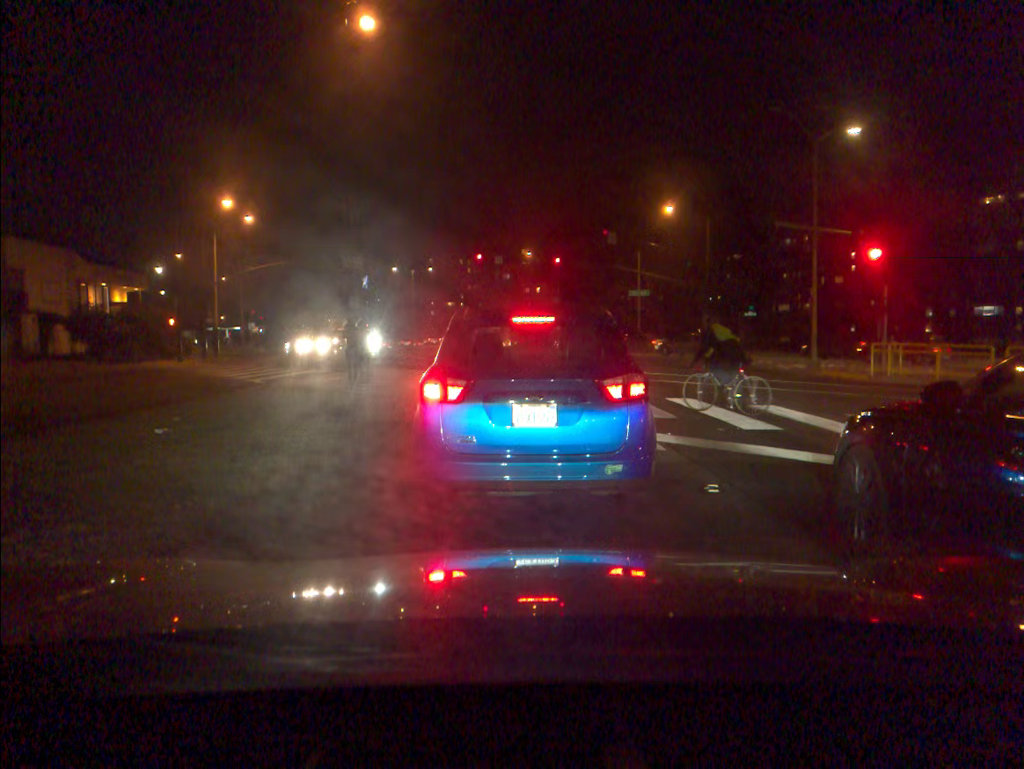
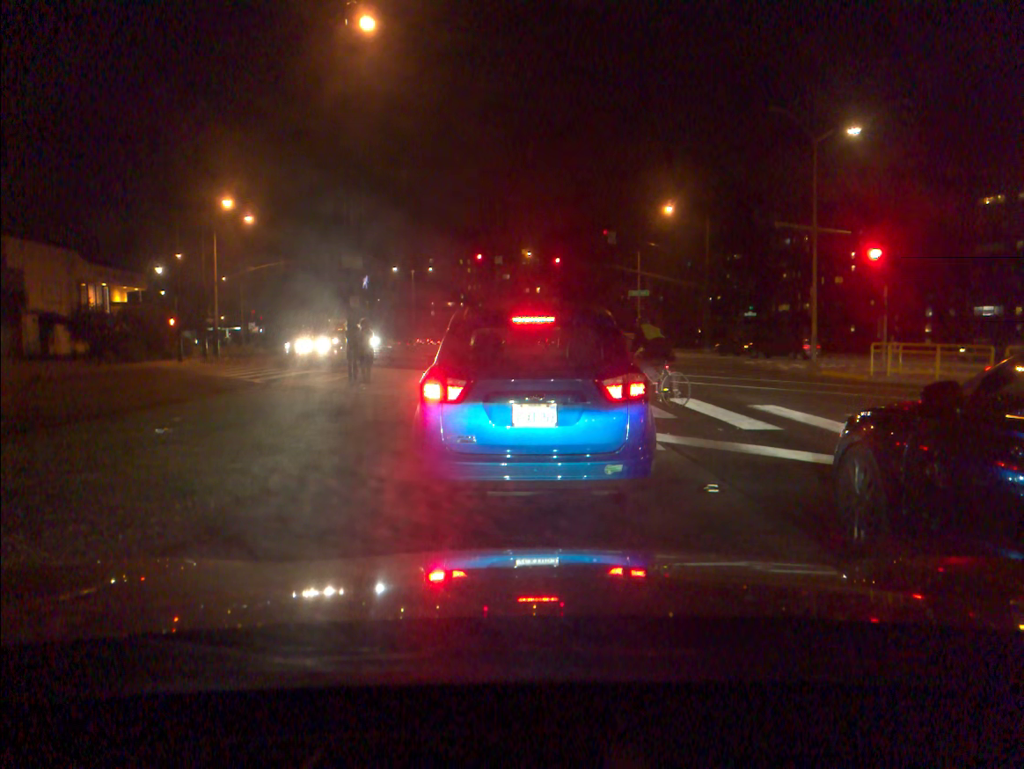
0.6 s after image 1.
(0.0, 0.0) m; 0°
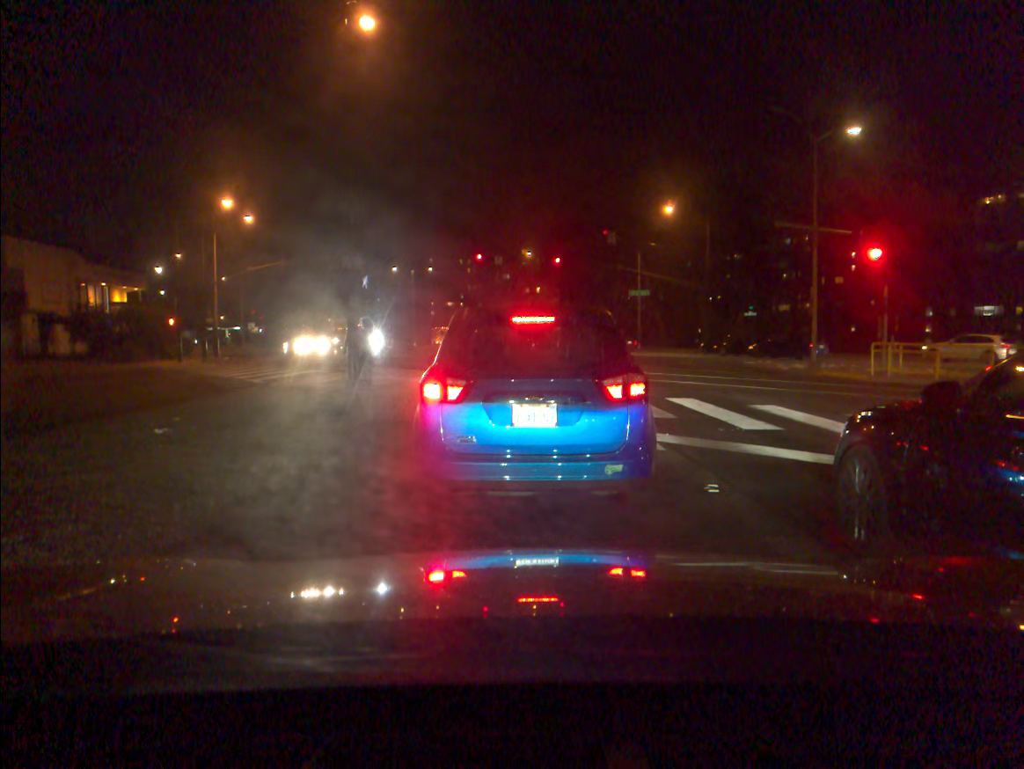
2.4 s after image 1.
(0.0, 0.0) m; 0°
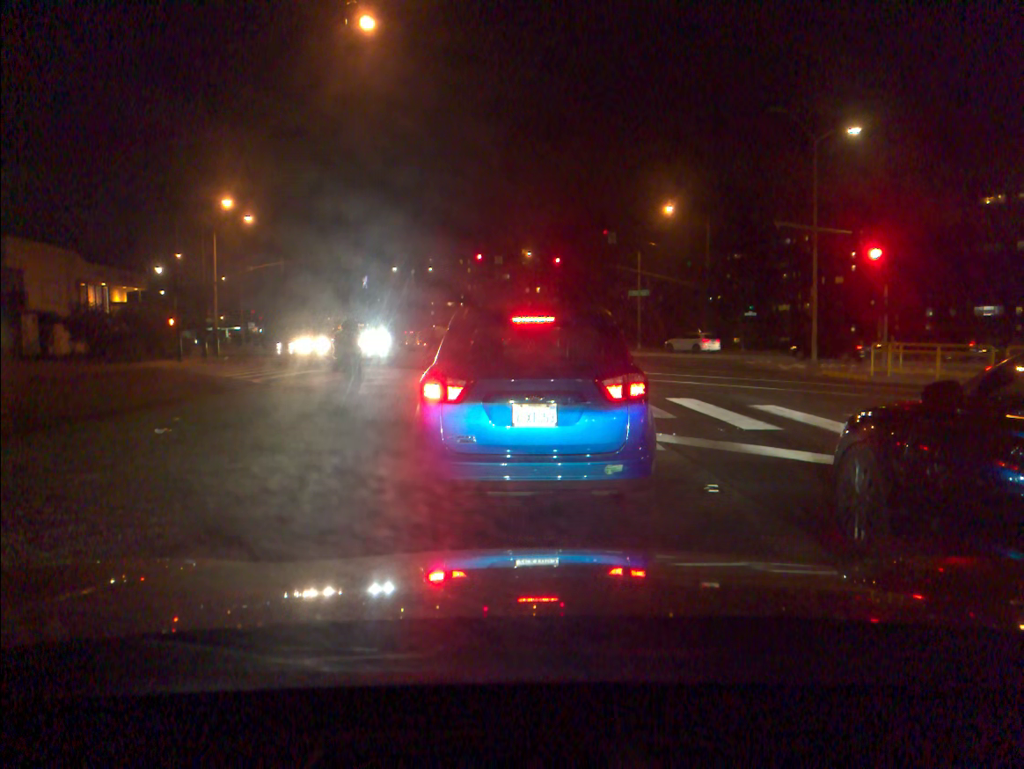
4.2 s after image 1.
(0.0, 0.0) m; 0°
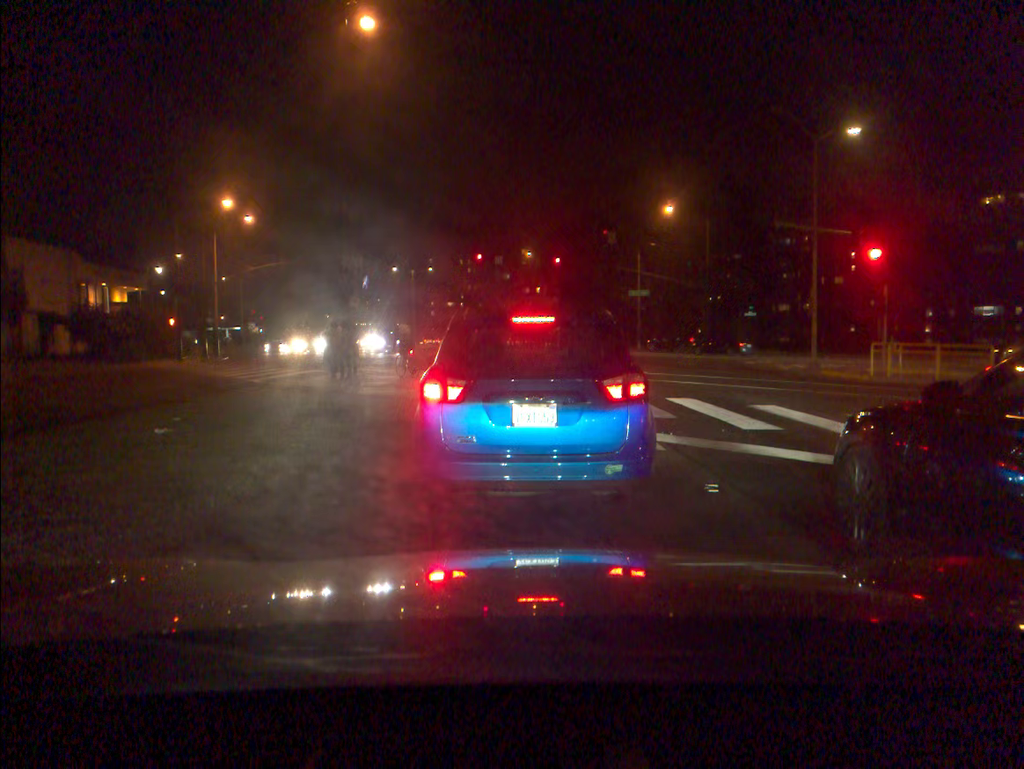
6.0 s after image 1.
(0.0, 0.0) m; 0°
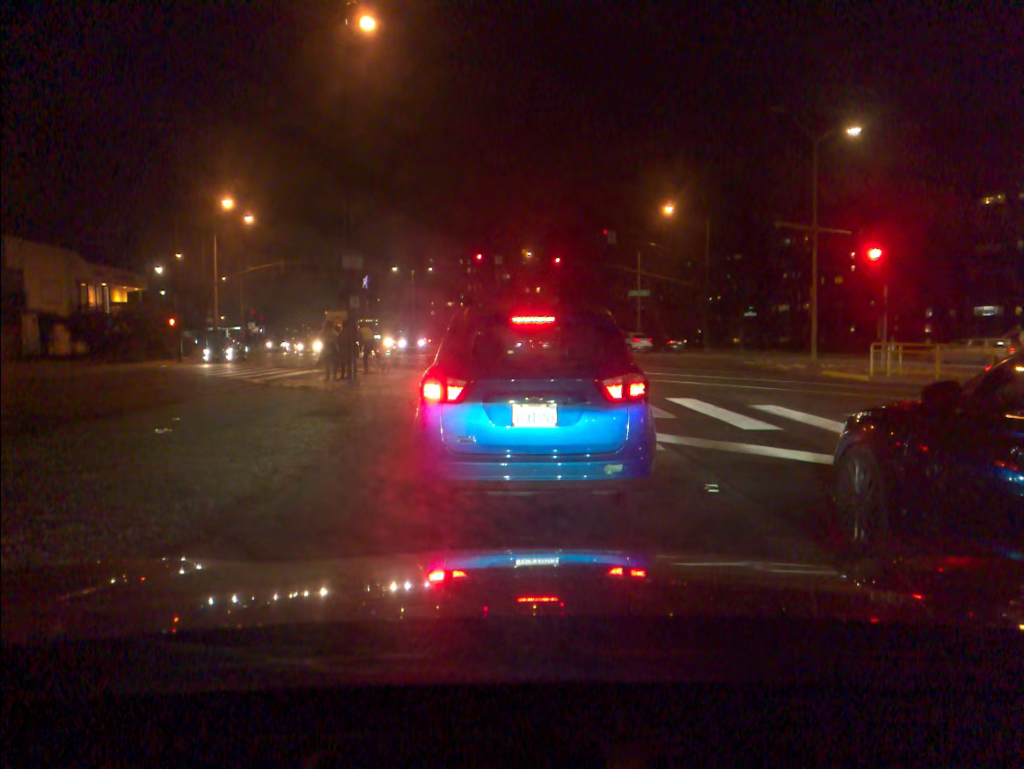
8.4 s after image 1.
(0.0, 0.0) m; 0°
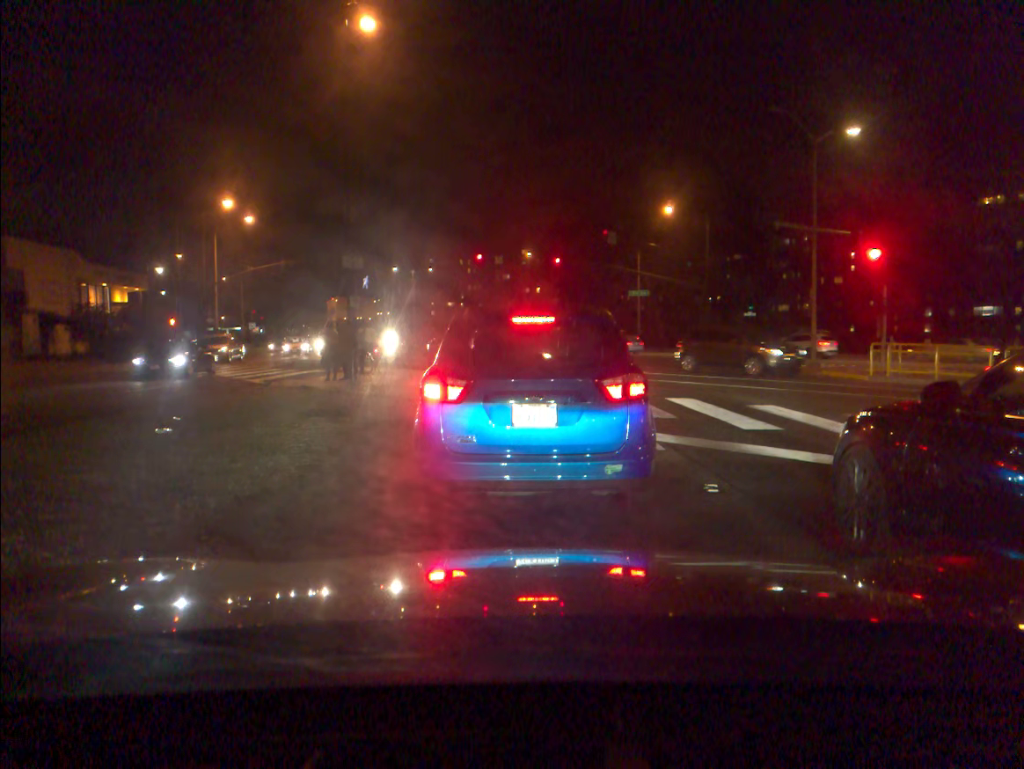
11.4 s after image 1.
(0.0, 0.0) m; 0°
